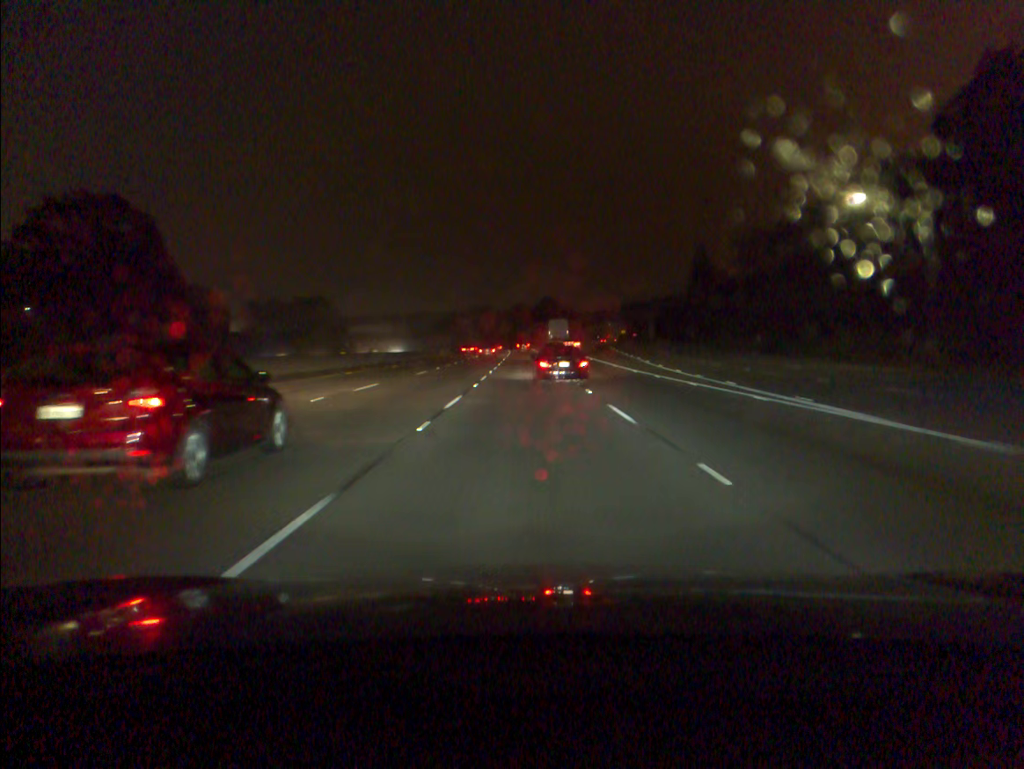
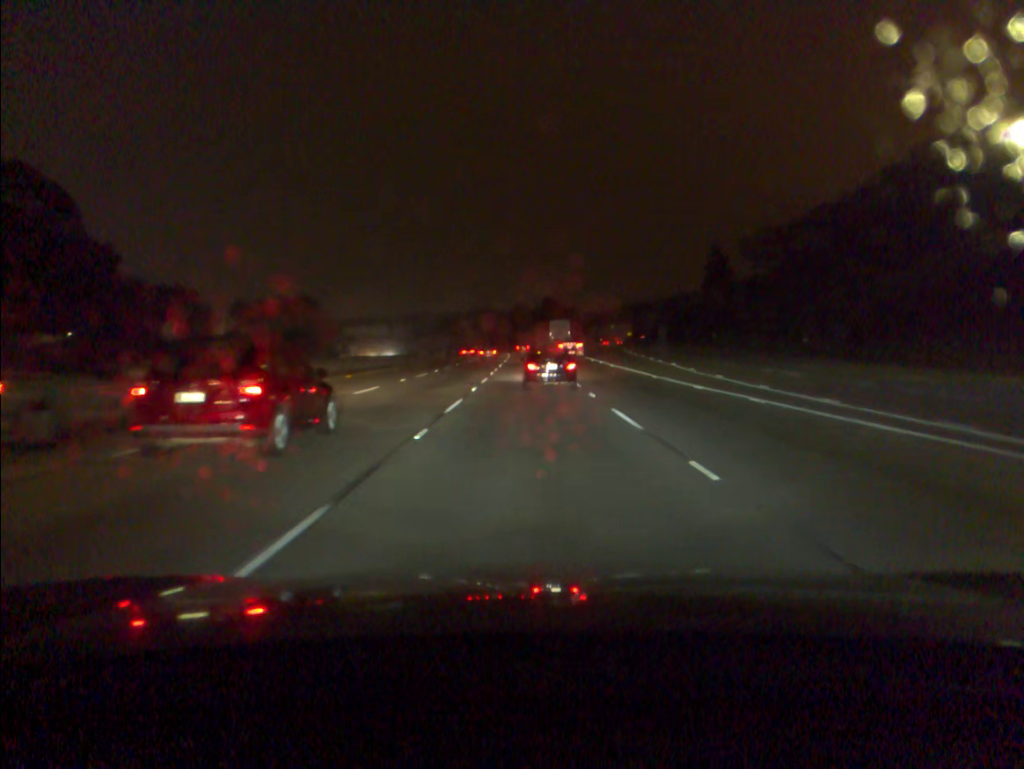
(0.0, +15.1) m; 0°
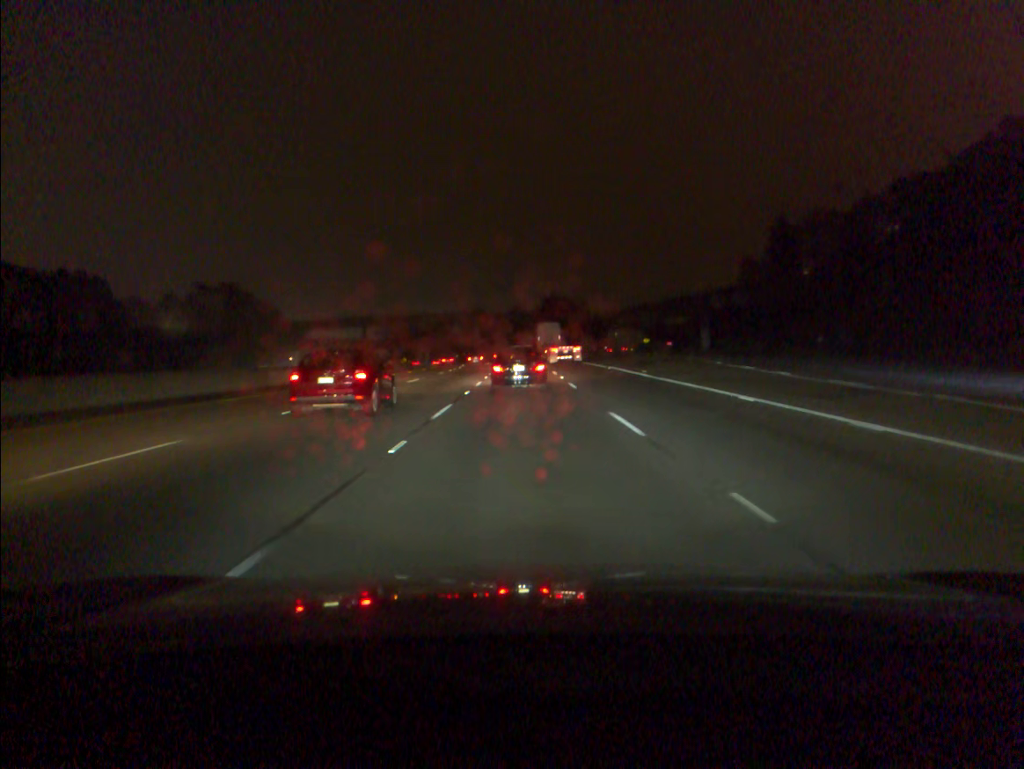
(0.0, +45.1) m; 0°
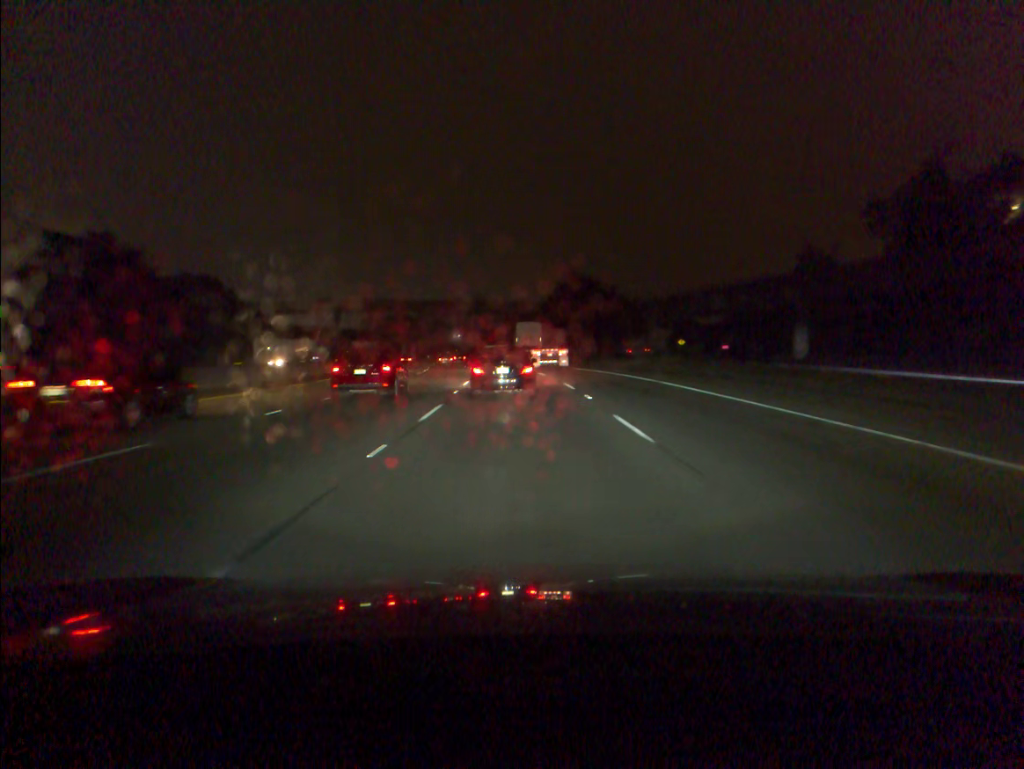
(-0.1, +44.6) m; 0°
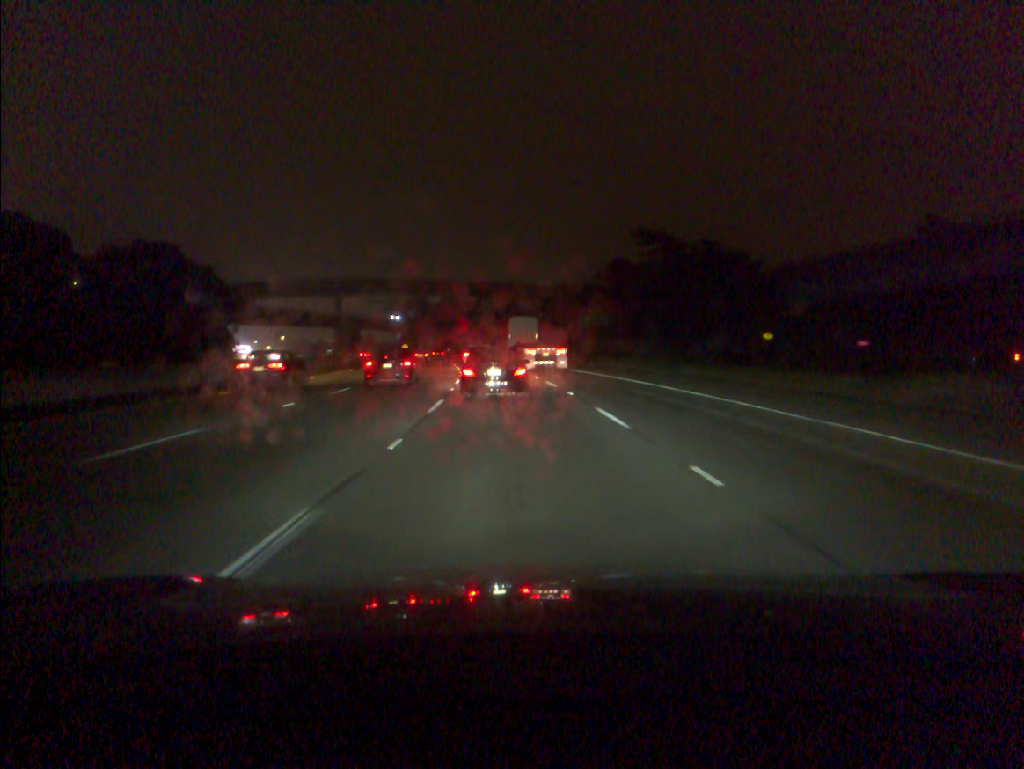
(-0.8, +42.0) m; -3°
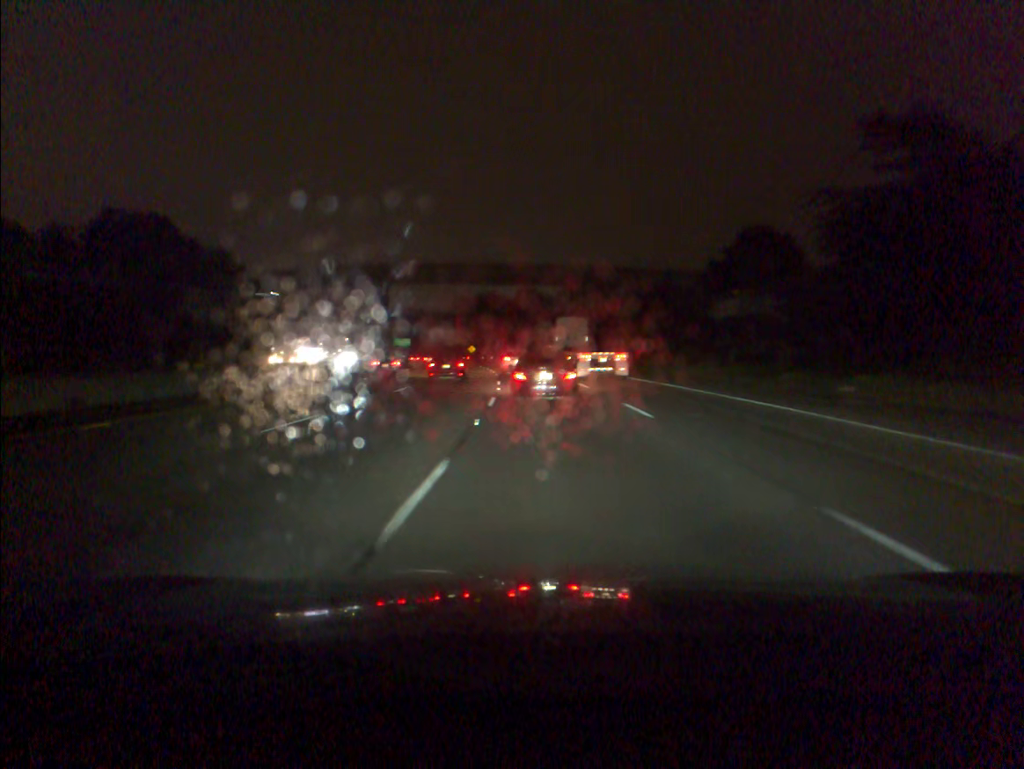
(-1.8, +40.3) m; -6°
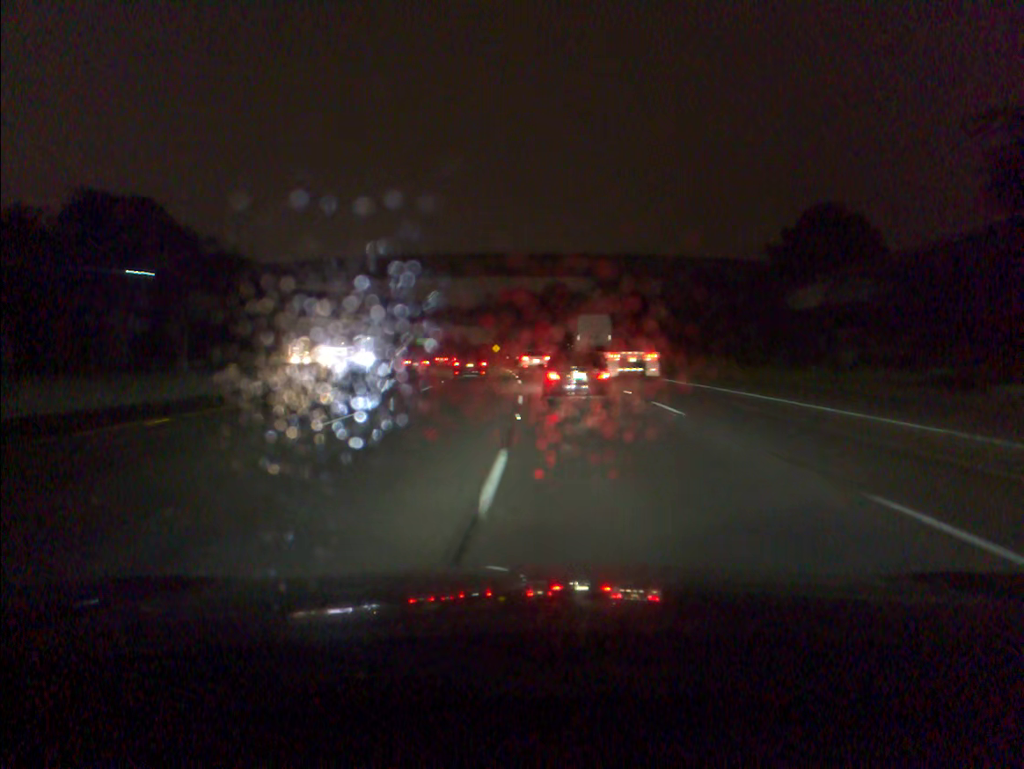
(-0.2, +13.8) m; -2°
